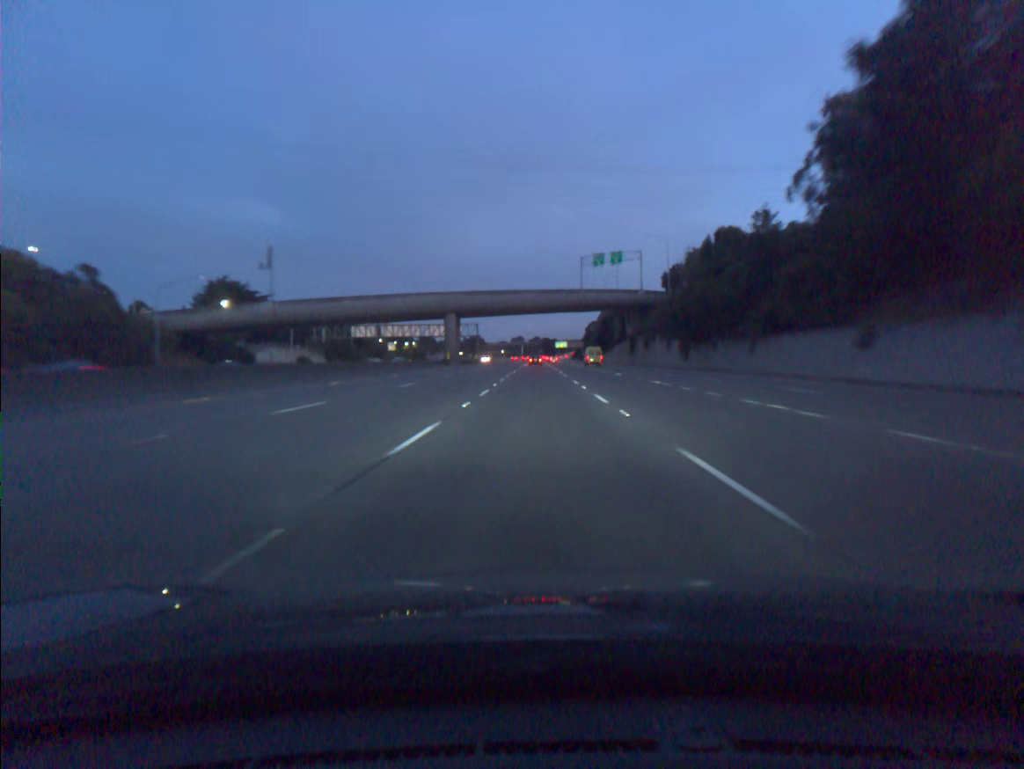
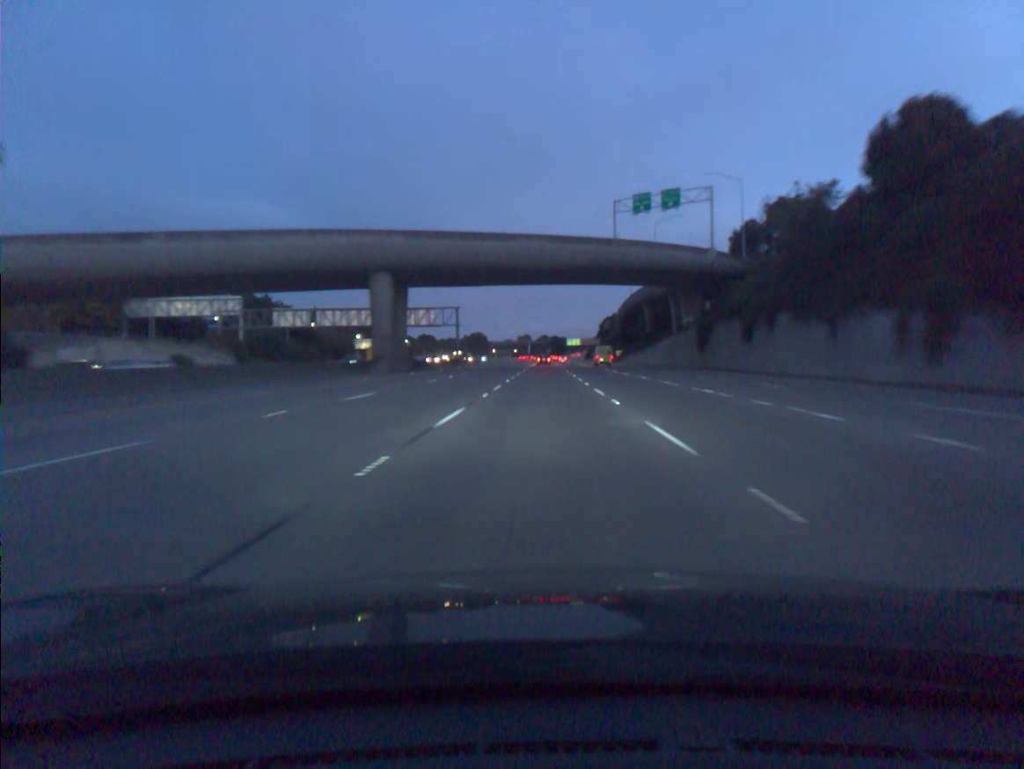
(-0.3, +54.3) m; -1°
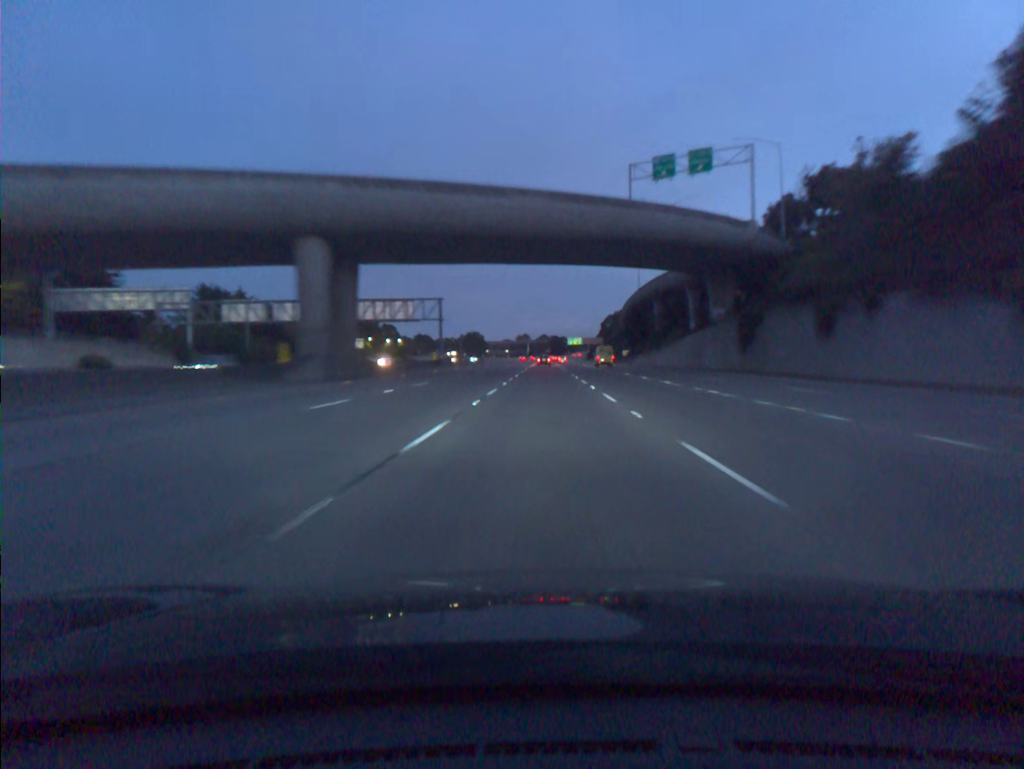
(0.0, +18.1) m; 0°
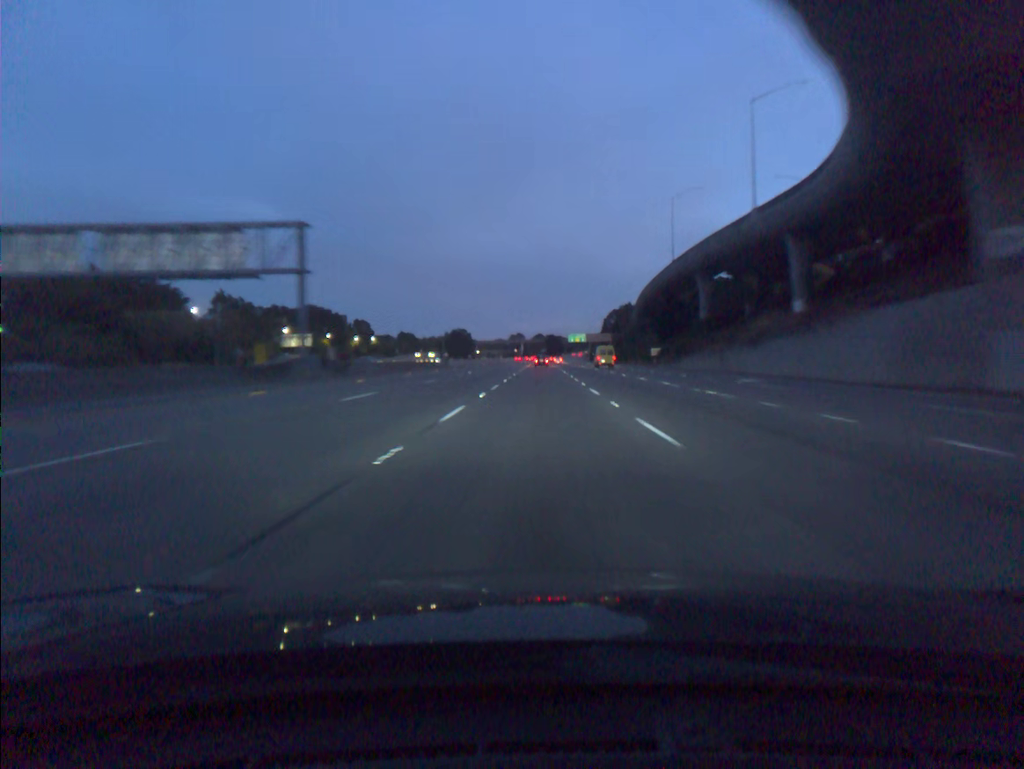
(+0.2, +54.5) m; 0°
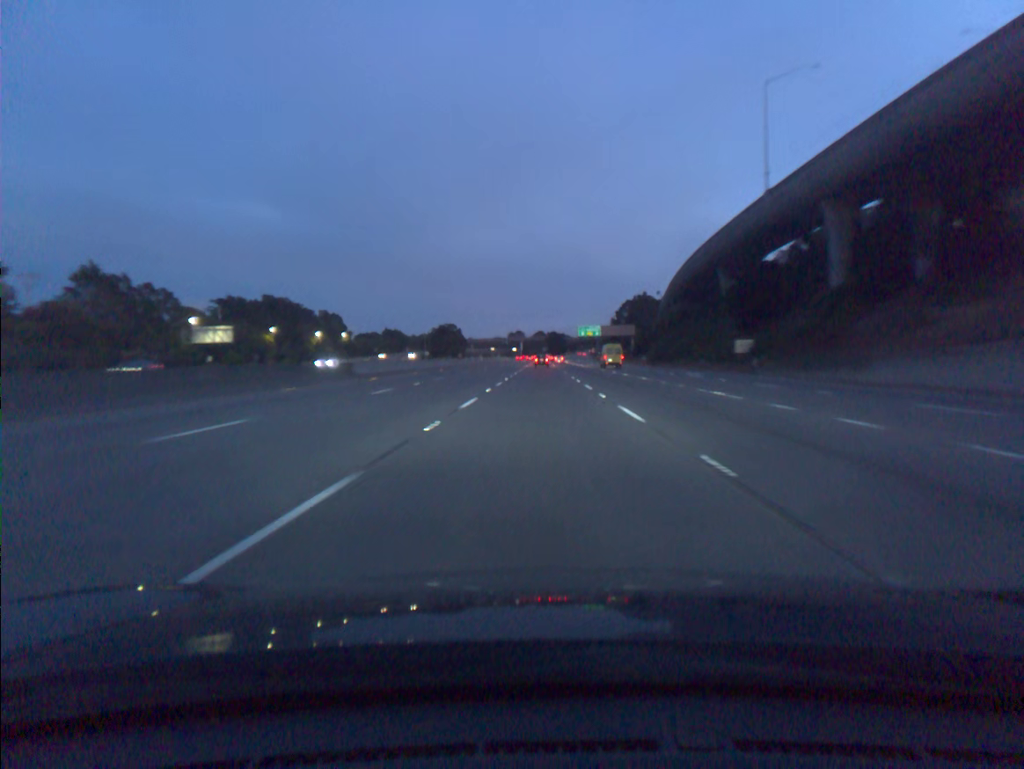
(0.0, +54.7) m; 0°
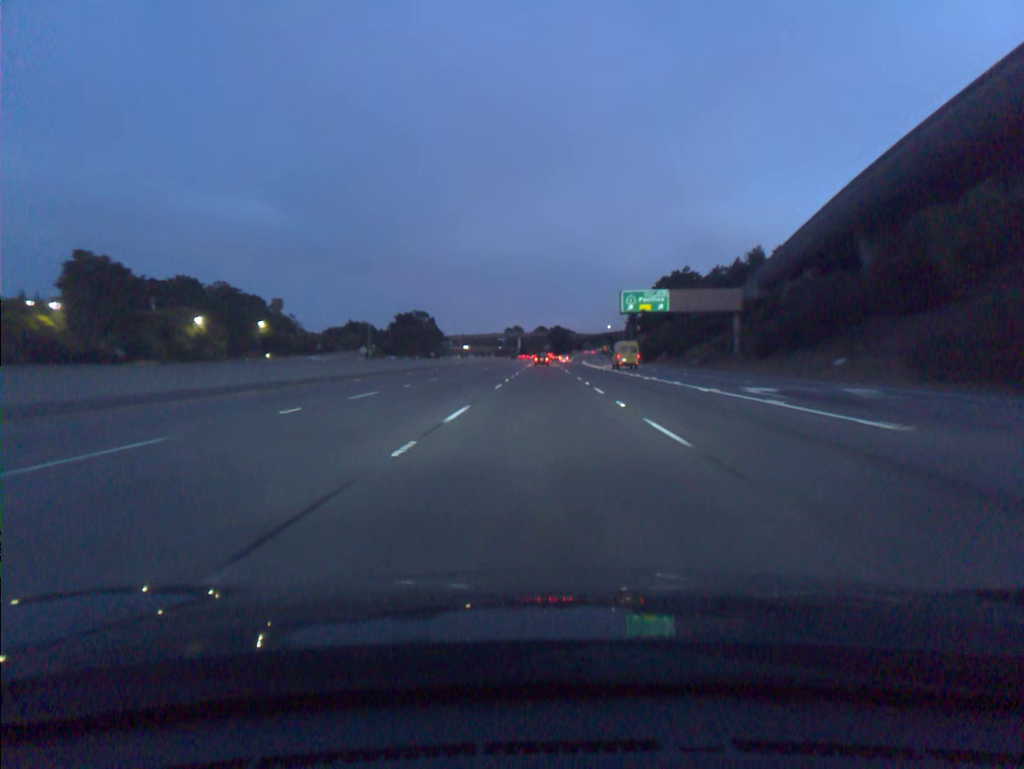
(-0.3, +91.4) m; 0°
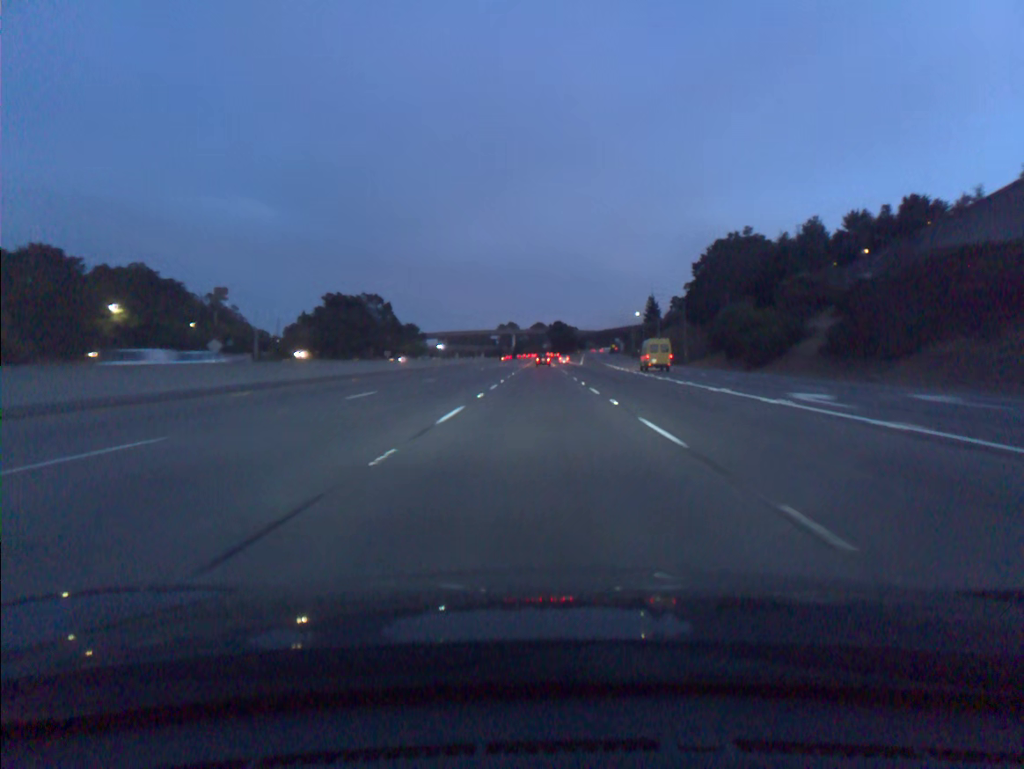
(+0.1, +73.1) m; 0°
